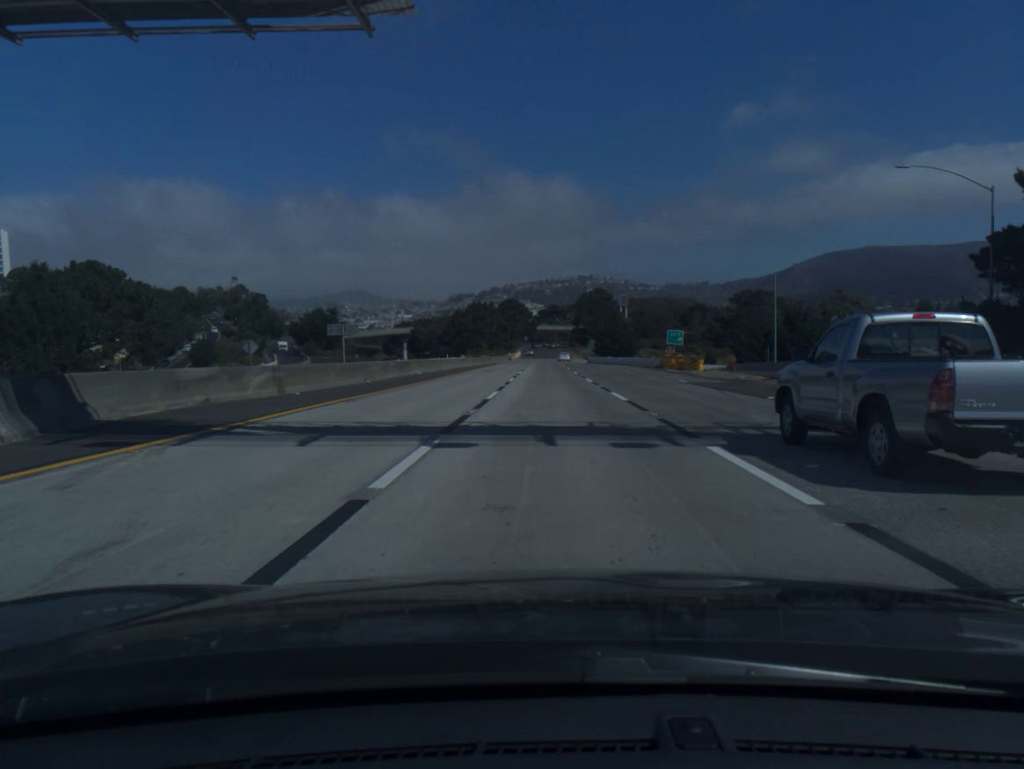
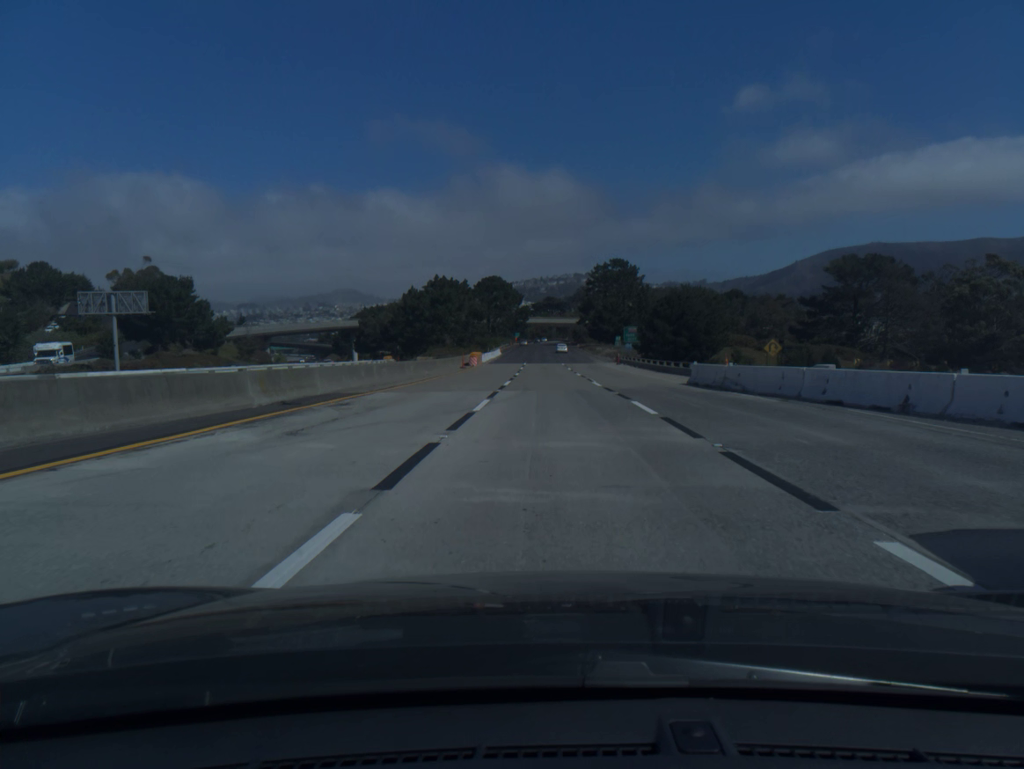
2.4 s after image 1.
(+0.3, +76.9) m; 0°
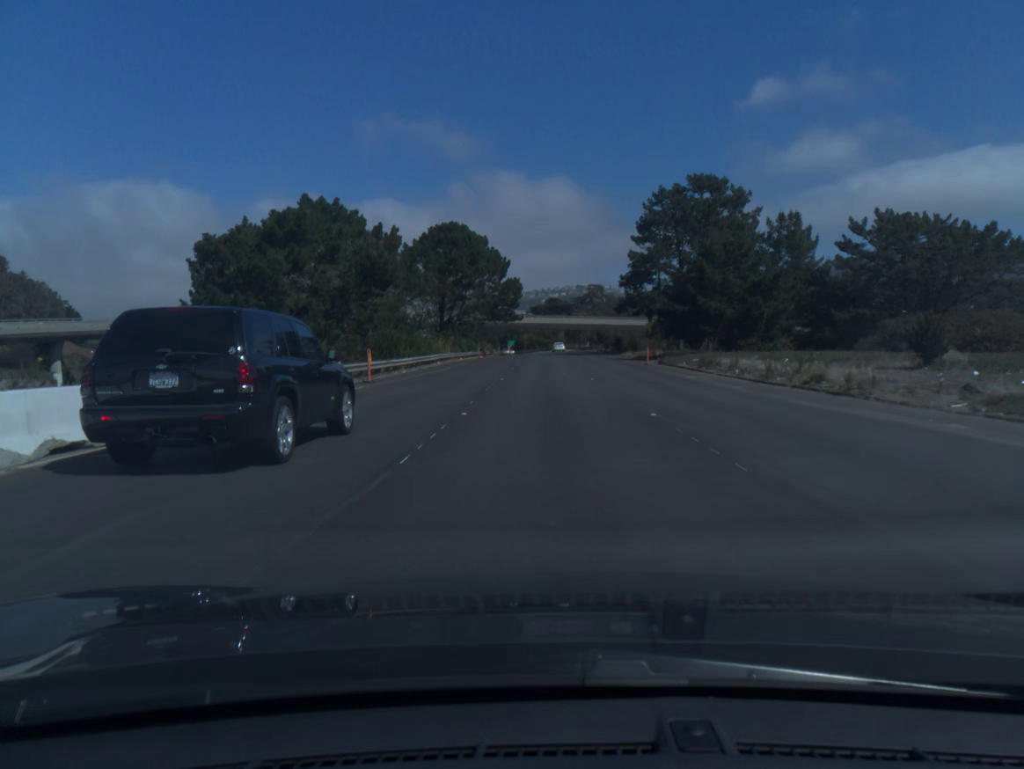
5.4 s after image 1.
(+0.1, +93.7) m; 0°
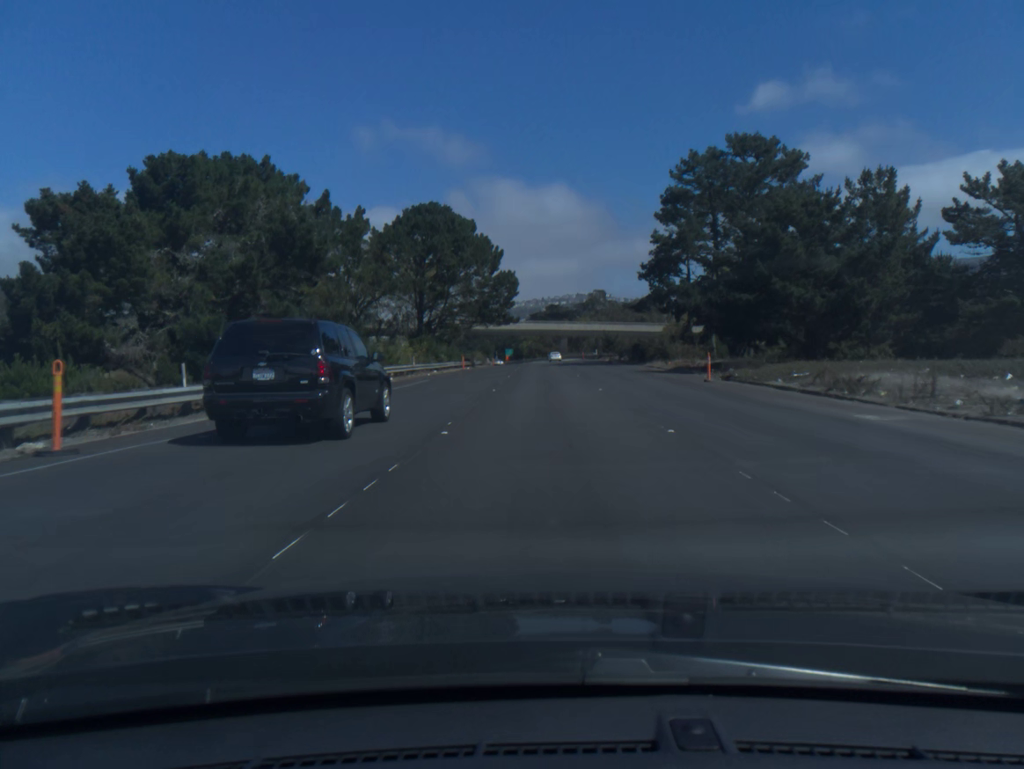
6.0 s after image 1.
(0.0, +18.4) m; 0°
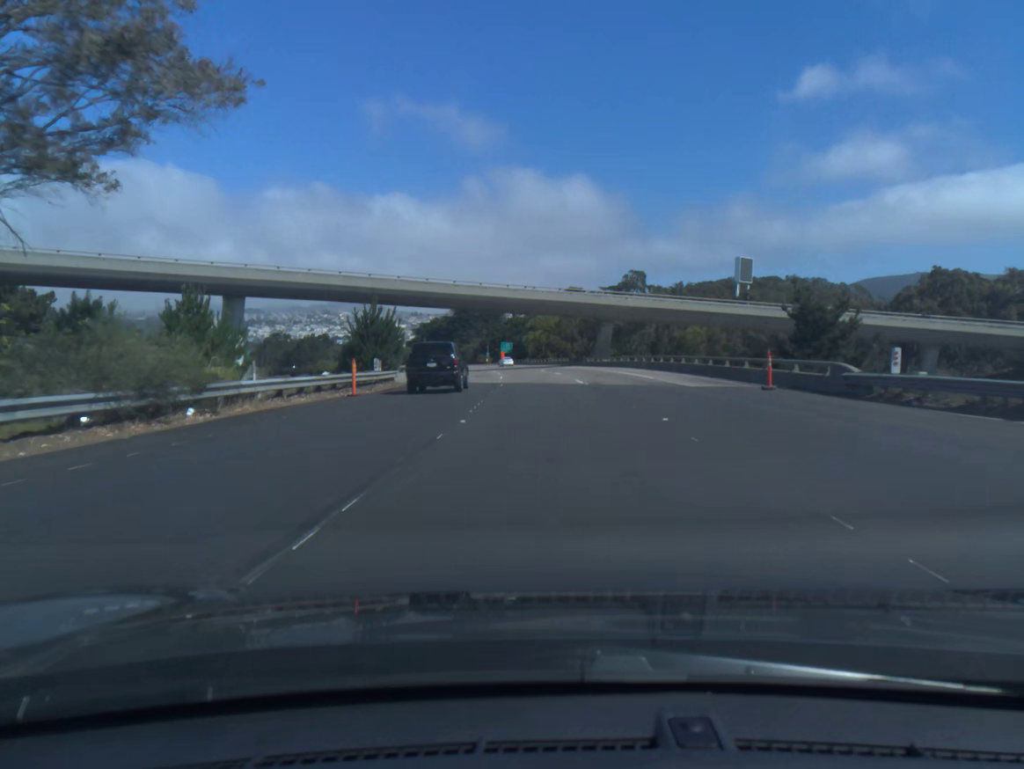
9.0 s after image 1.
(-0.6, +88.6) m; -1°
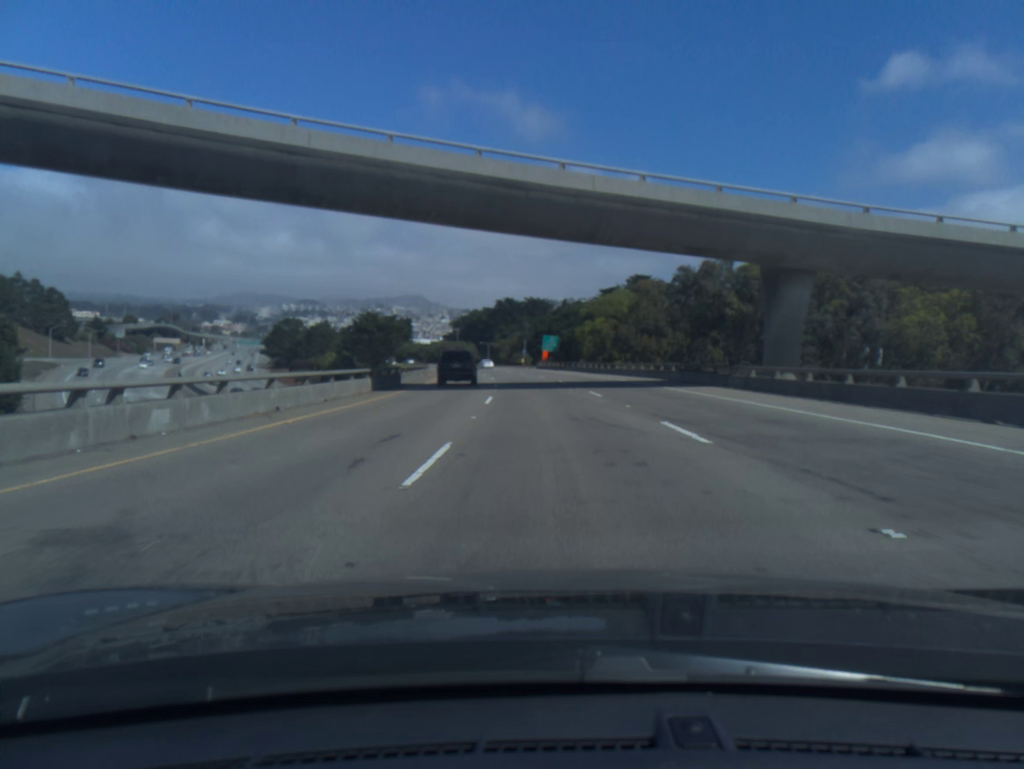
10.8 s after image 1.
(-1.2, +51.8) m; -4°
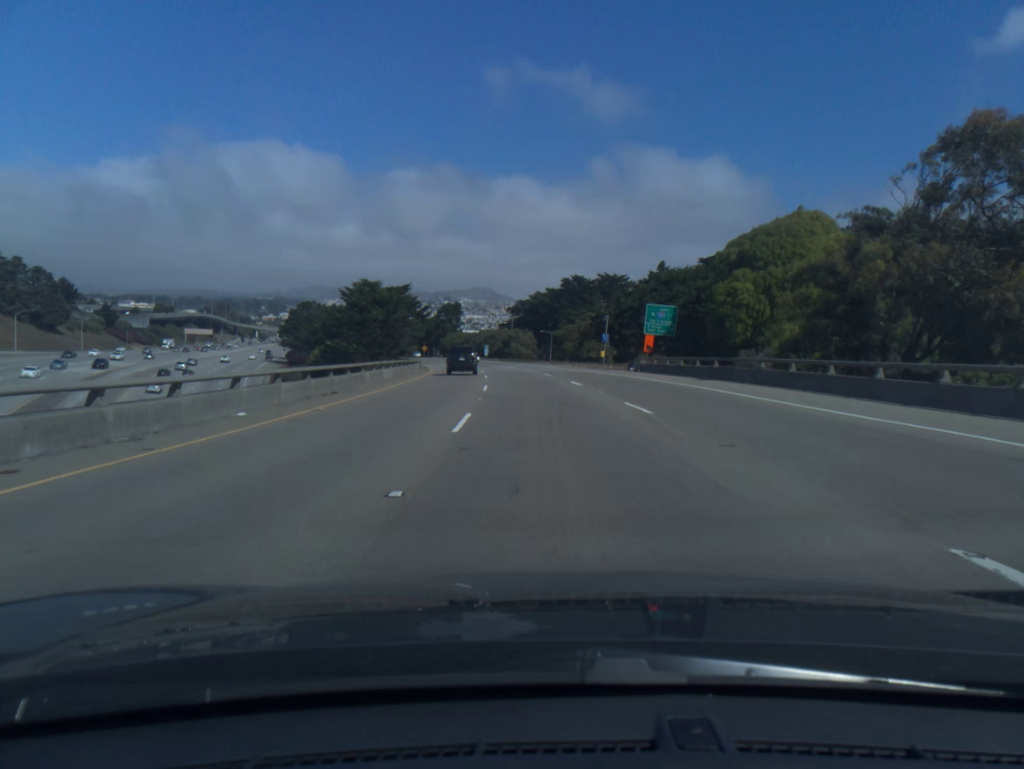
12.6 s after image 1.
(-2.1, +53.3) m; -5°
